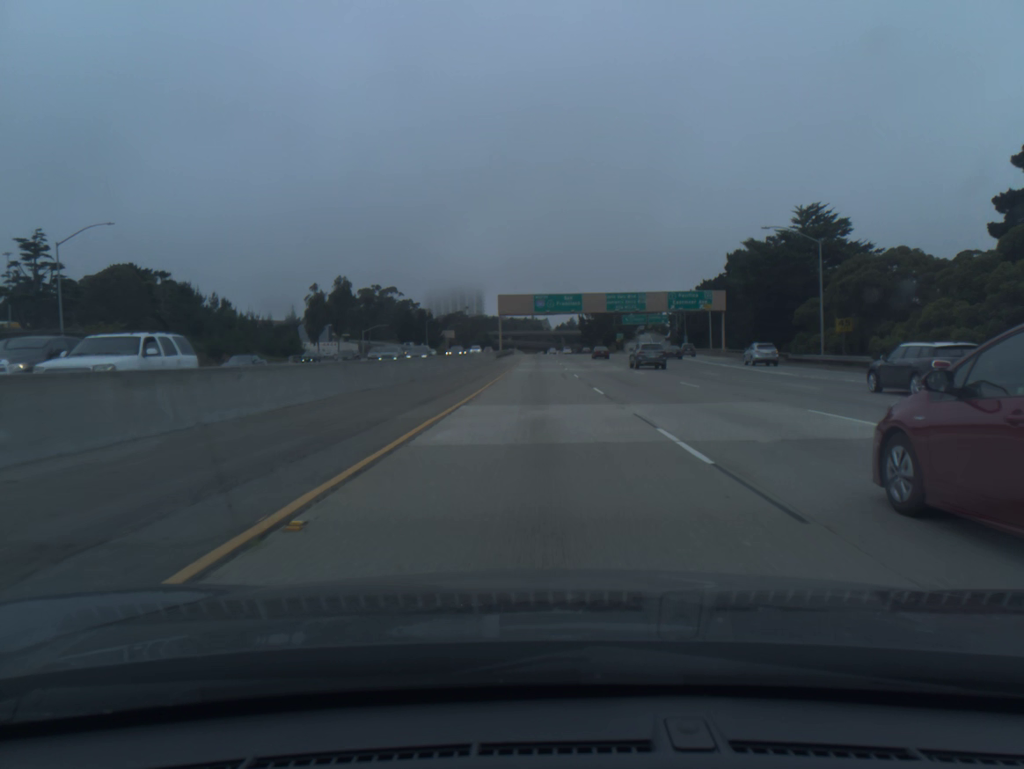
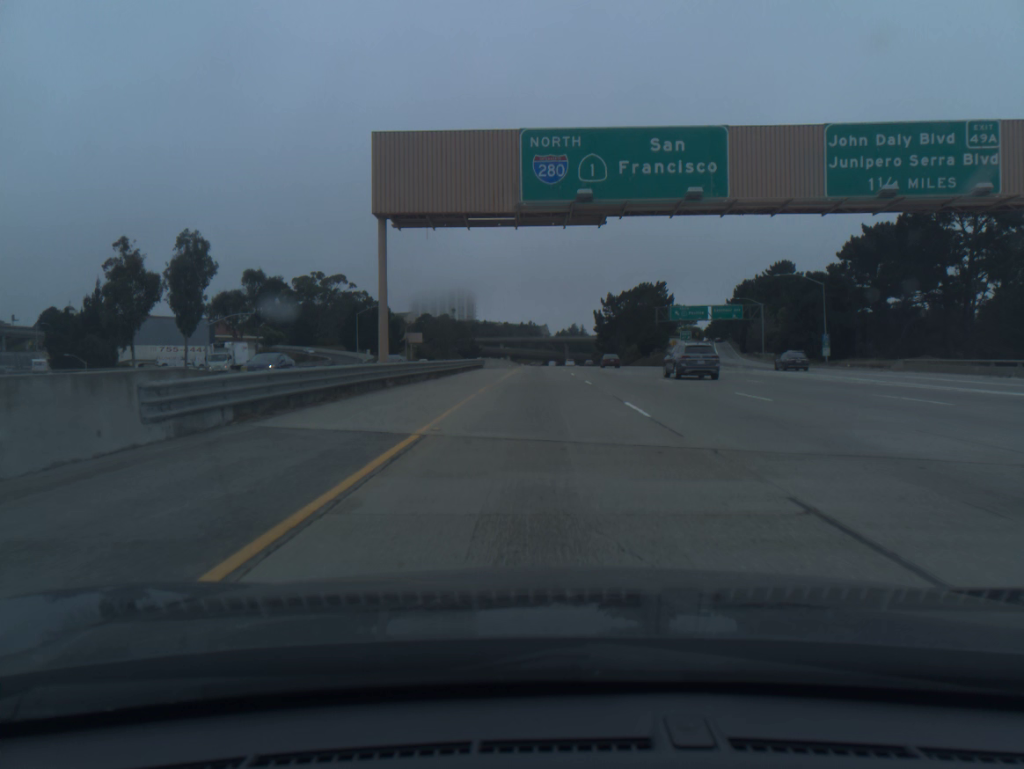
(-0.1, +81.3) m; 0°
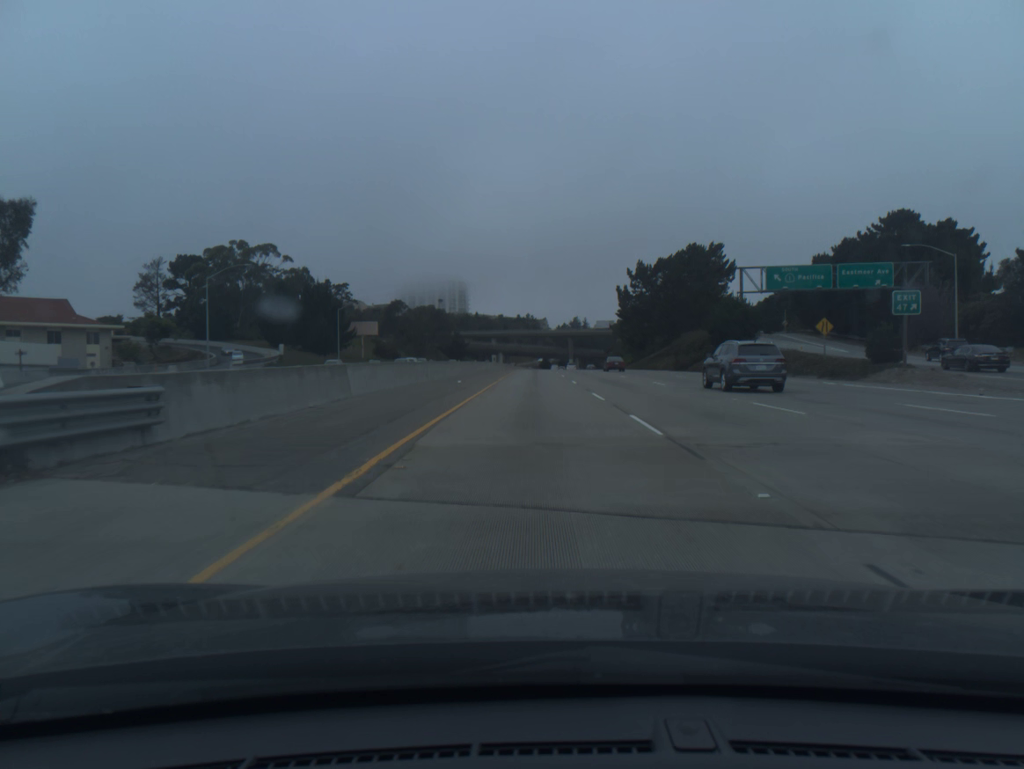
(+0.2, +61.0) m; 0°
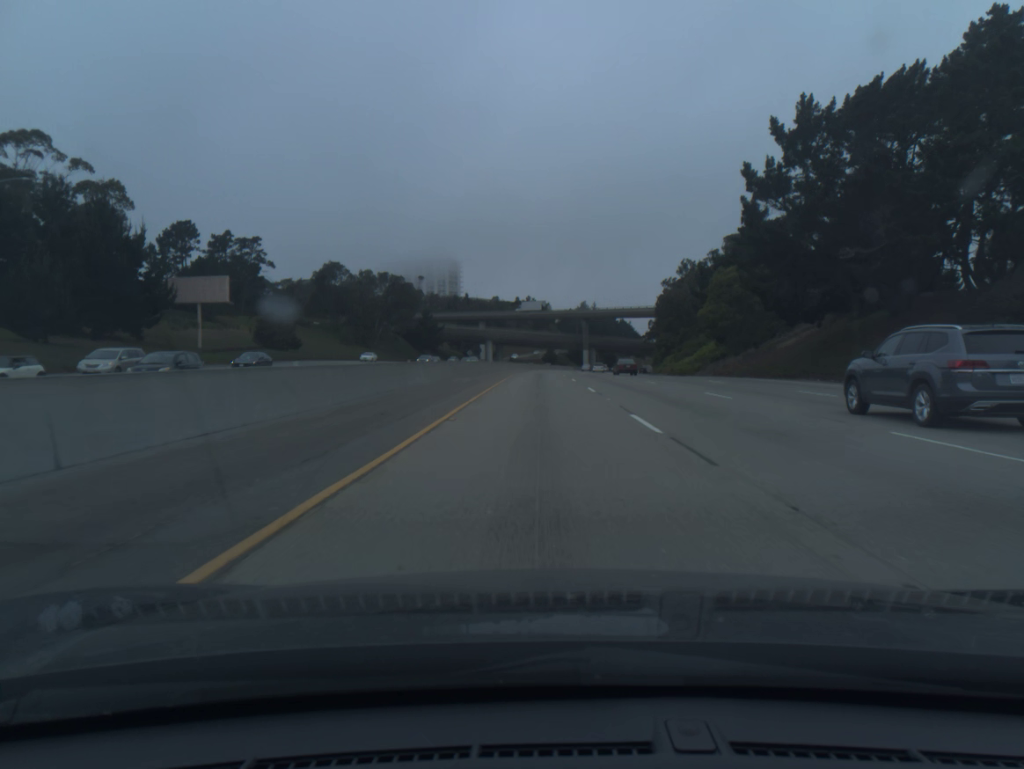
(-0.3, +81.7) m; 0°
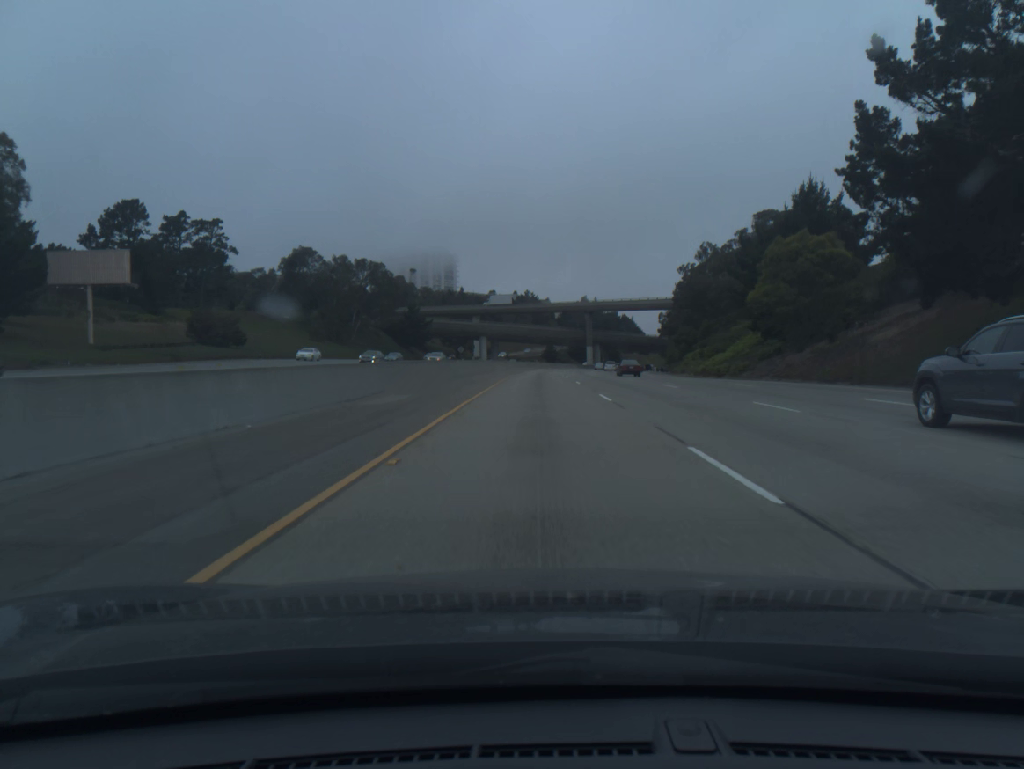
(0.0, +20.6) m; 0°
